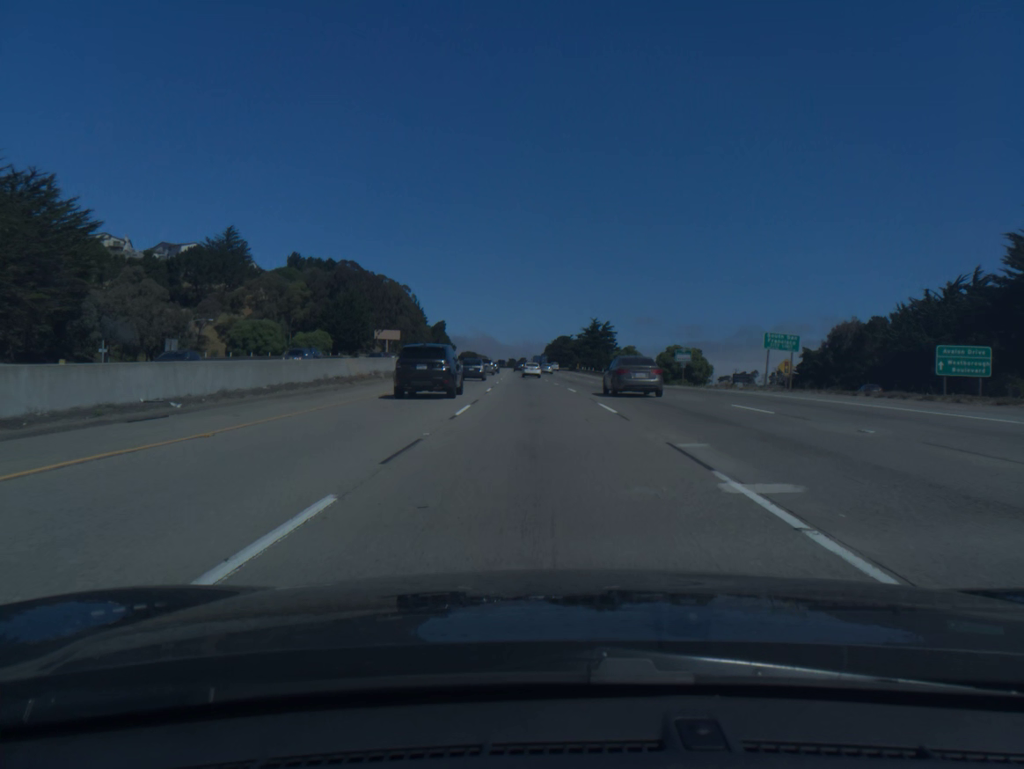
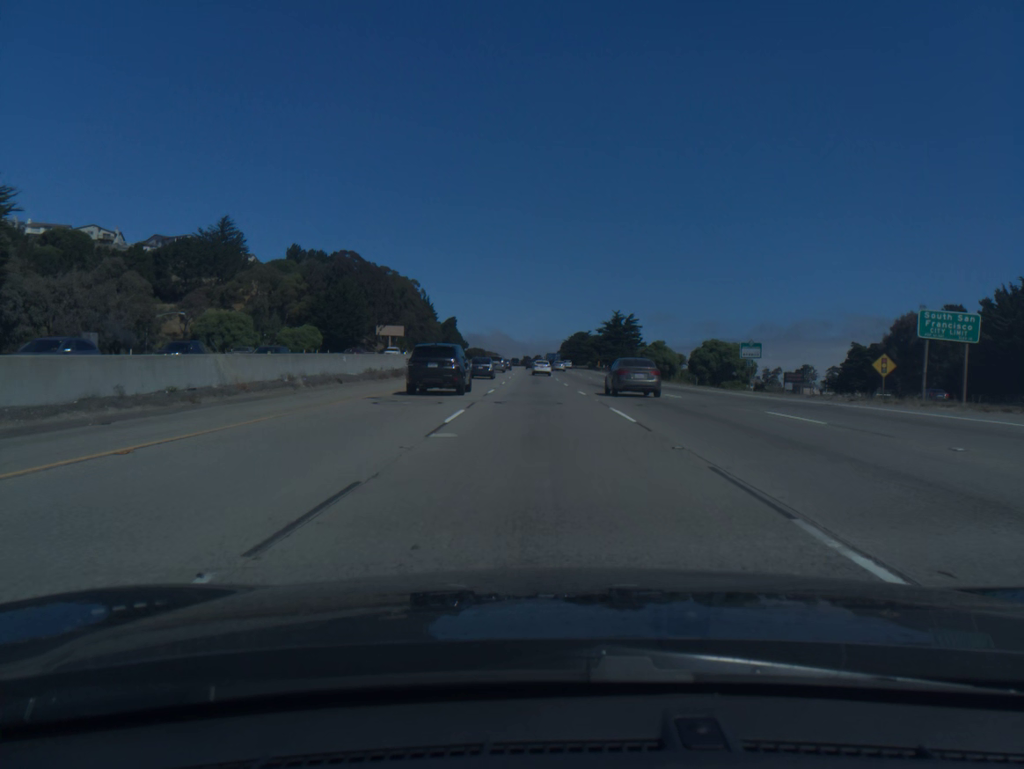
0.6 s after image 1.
(-0.2, +17.3) m; -1°
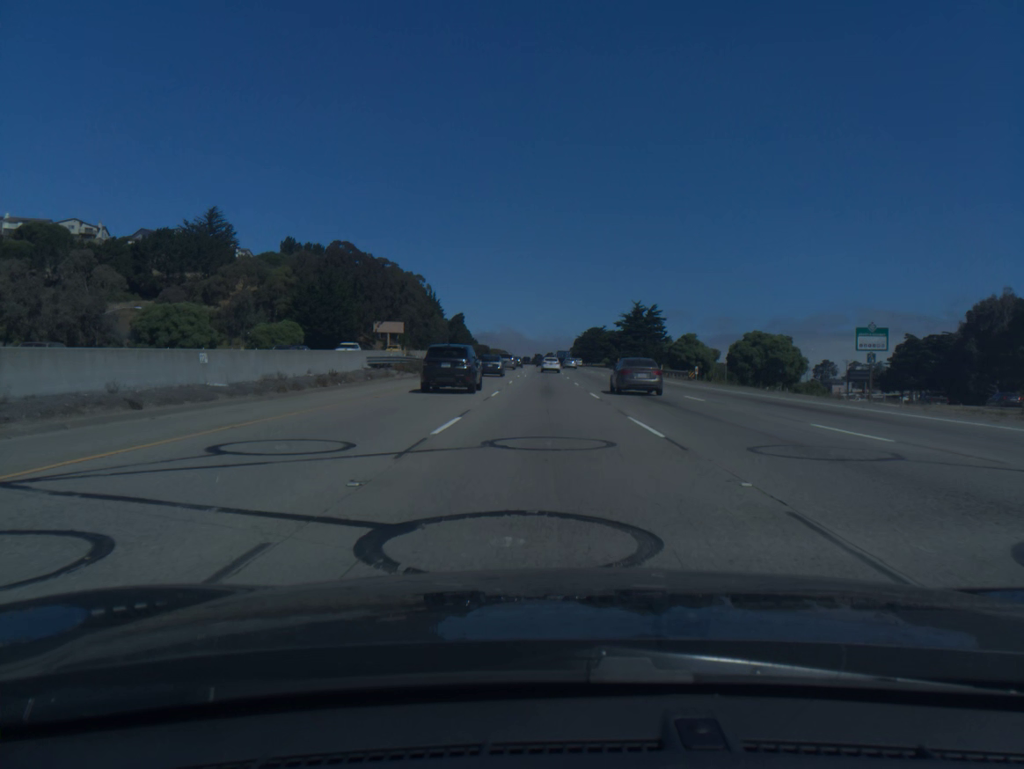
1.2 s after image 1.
(-0.1, +17.4) m; -1°
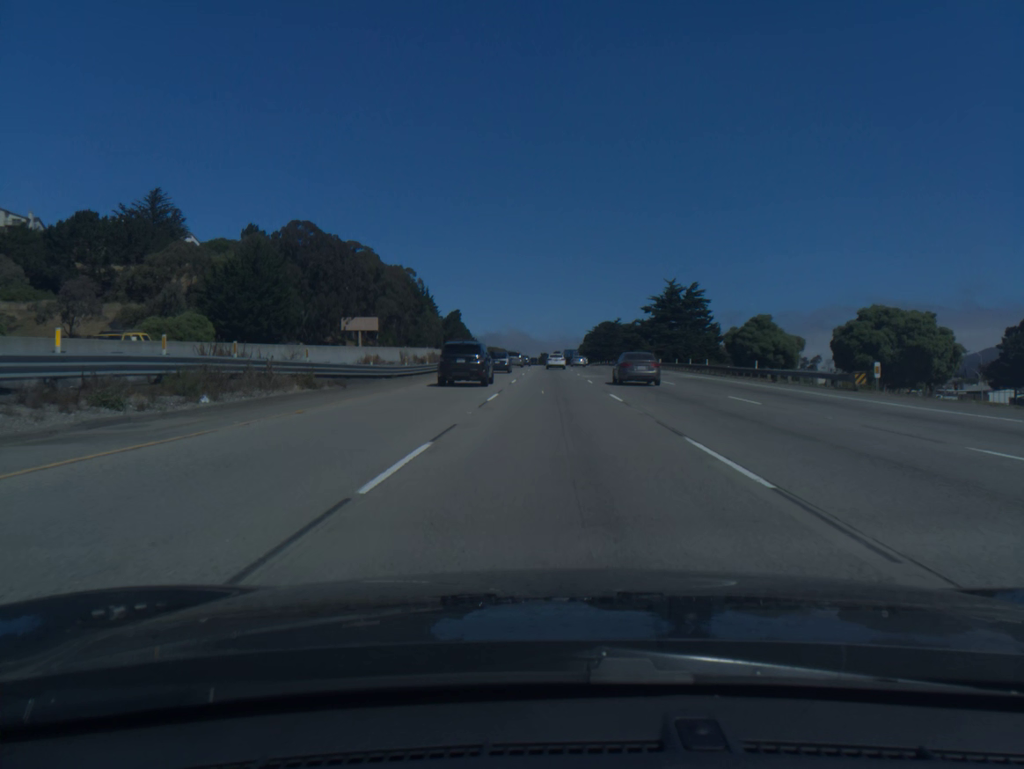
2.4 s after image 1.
(-0.2, +35.0) m; 0°
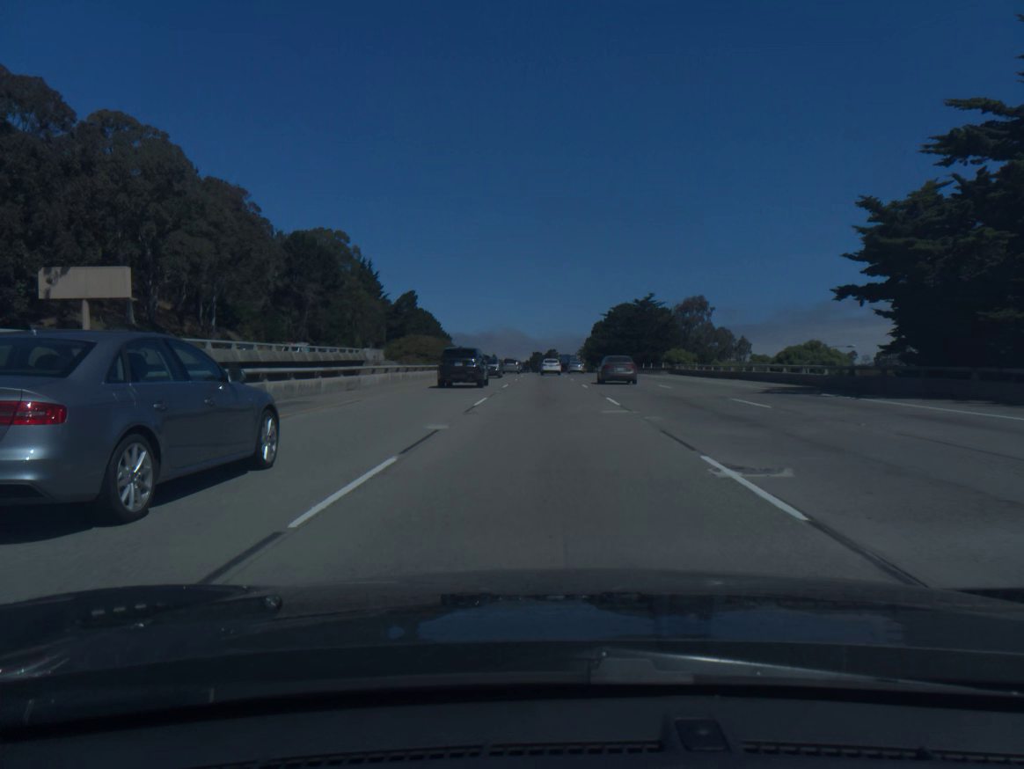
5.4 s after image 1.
(+0.4, +89.0) m; 0°
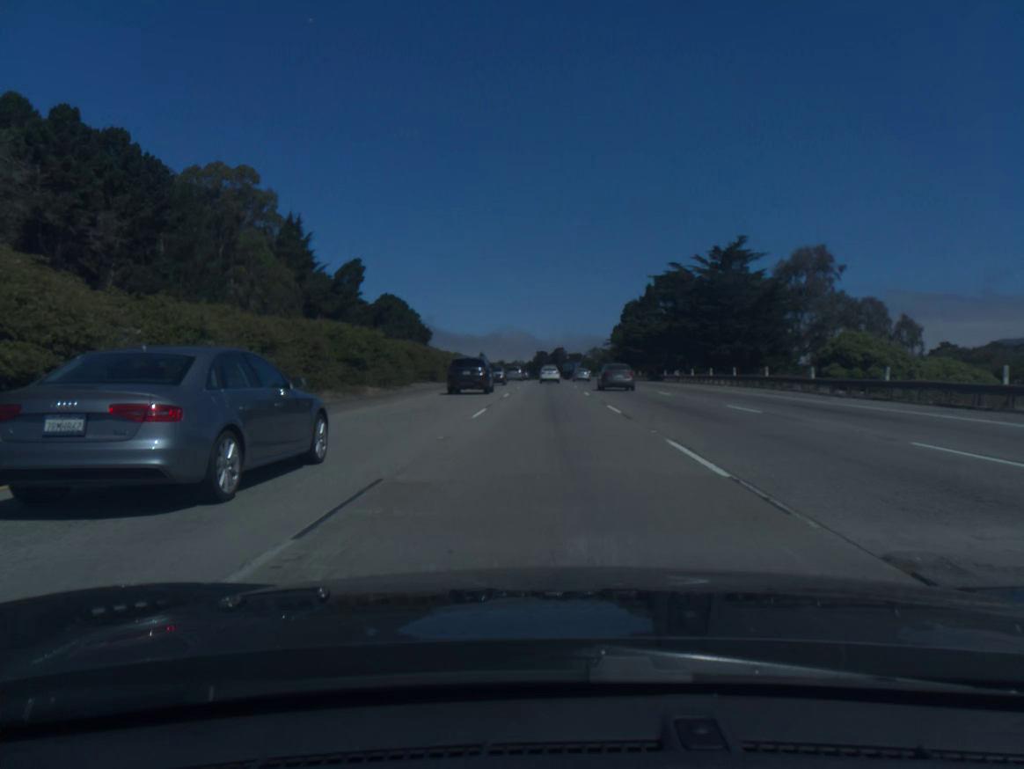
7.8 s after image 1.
(-0.1, +69.9) m; 0°
